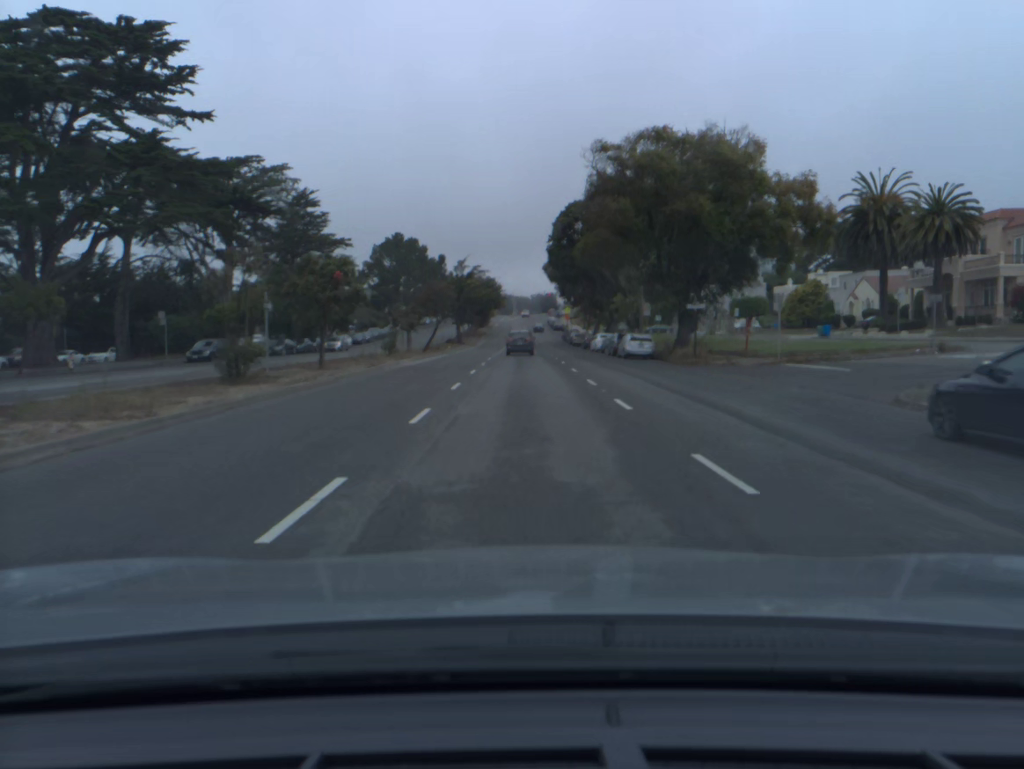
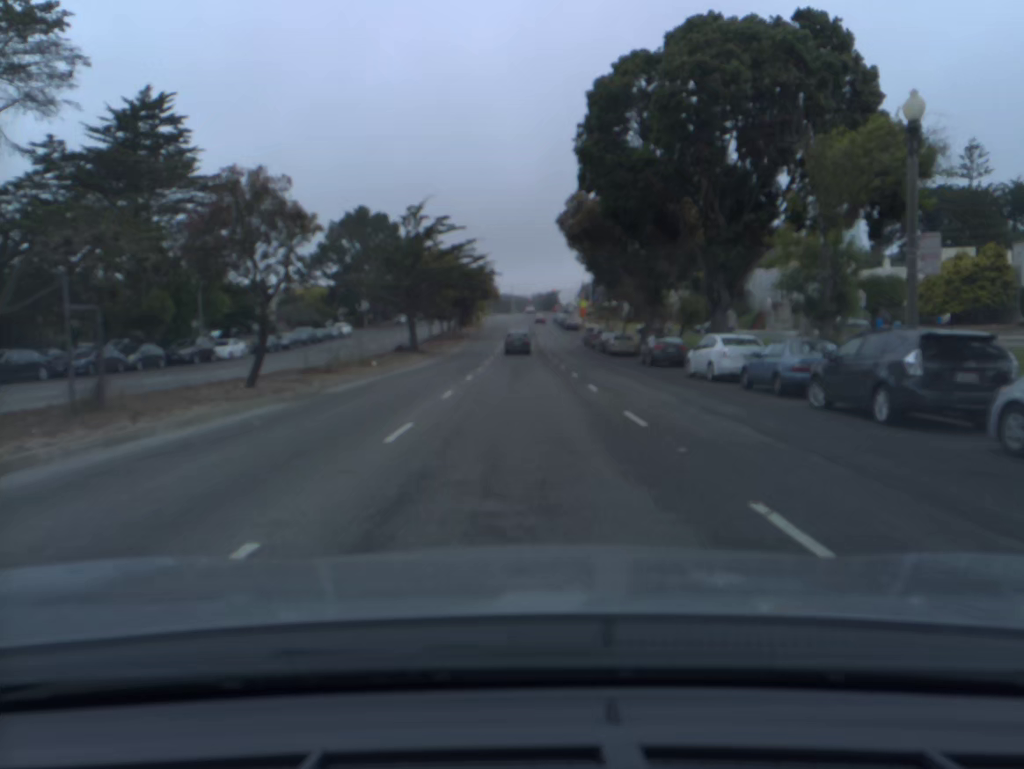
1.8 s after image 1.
(0.0, +38.0) m; 0°
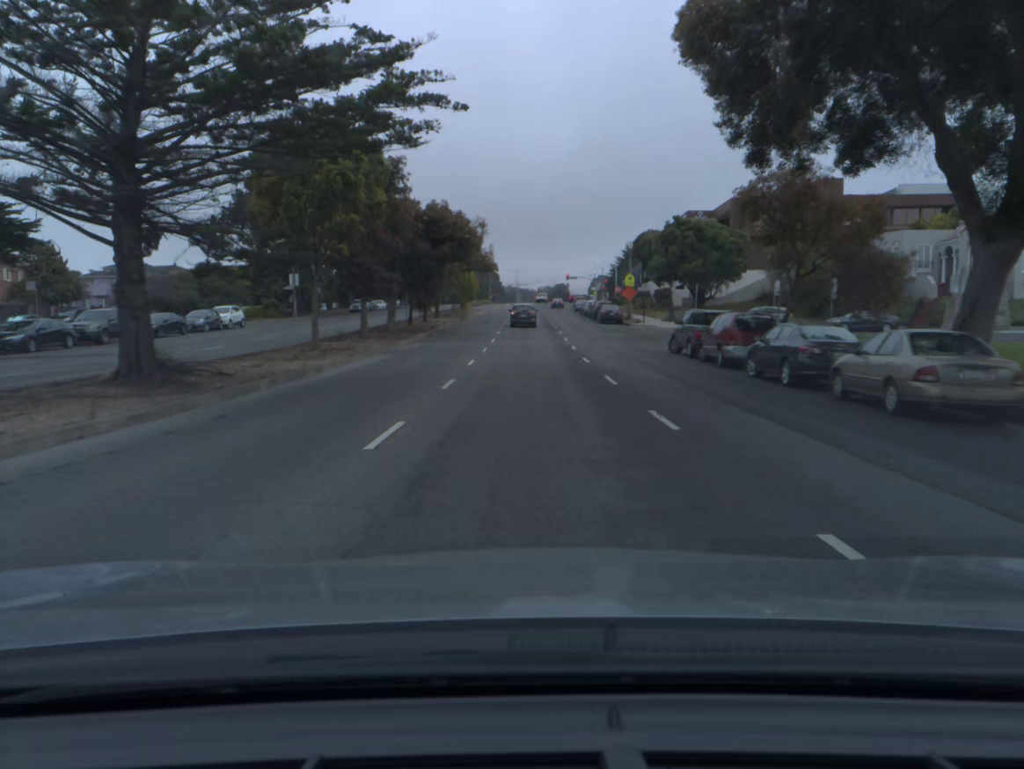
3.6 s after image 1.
(-0.1, +37.9) m; 0°
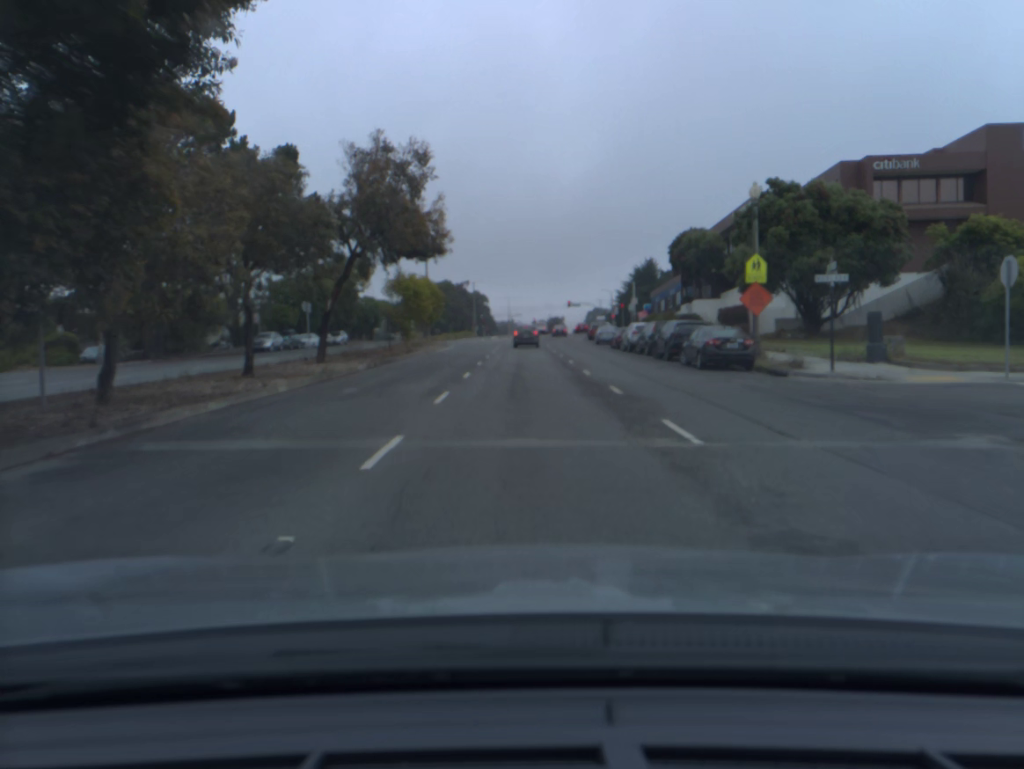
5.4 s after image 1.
(+0.1, +37.4) m; +1°
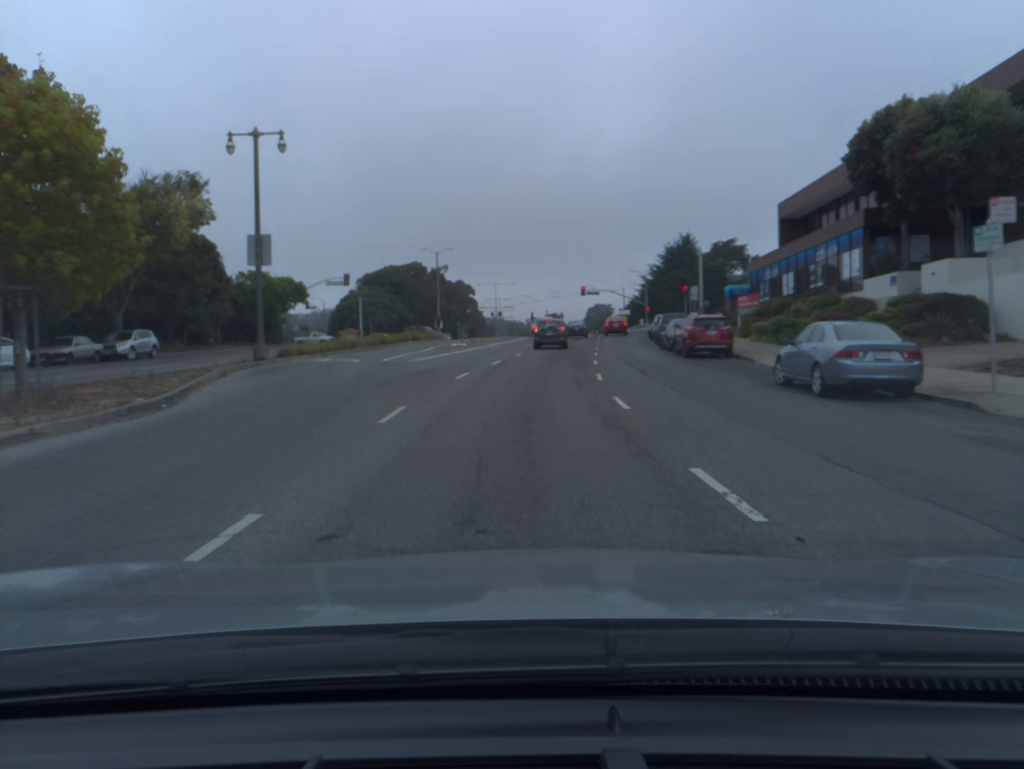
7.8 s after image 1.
(+0.1, +47.2) m; 0°
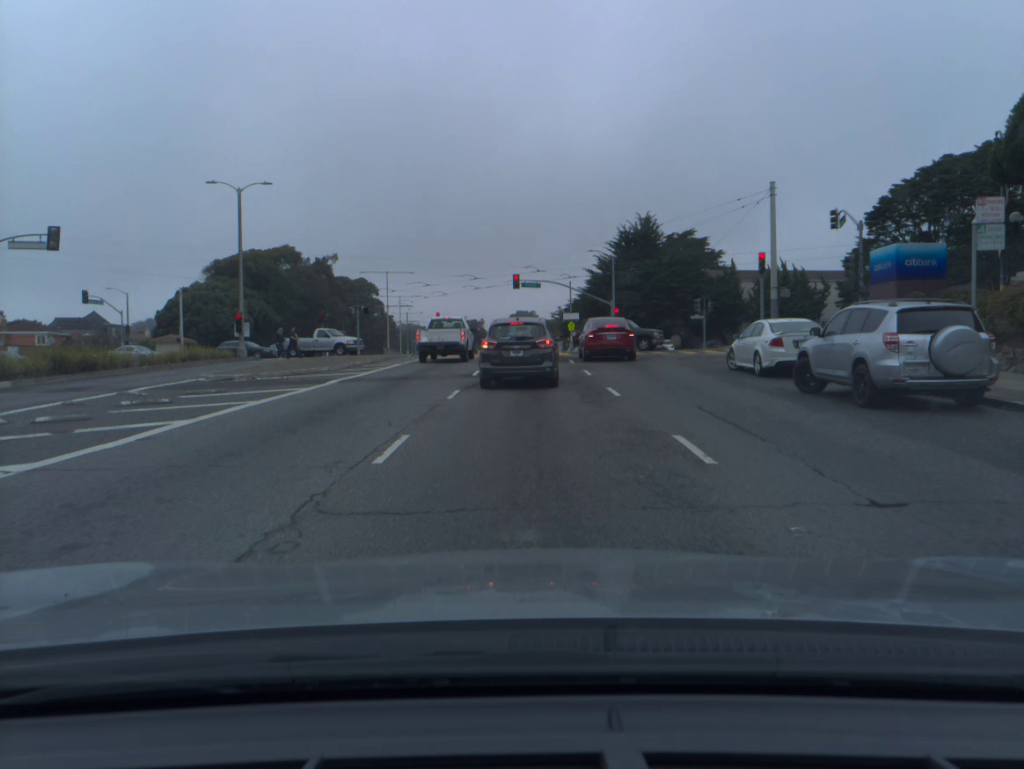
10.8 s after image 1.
(+1.8, +41.3) m; +6°
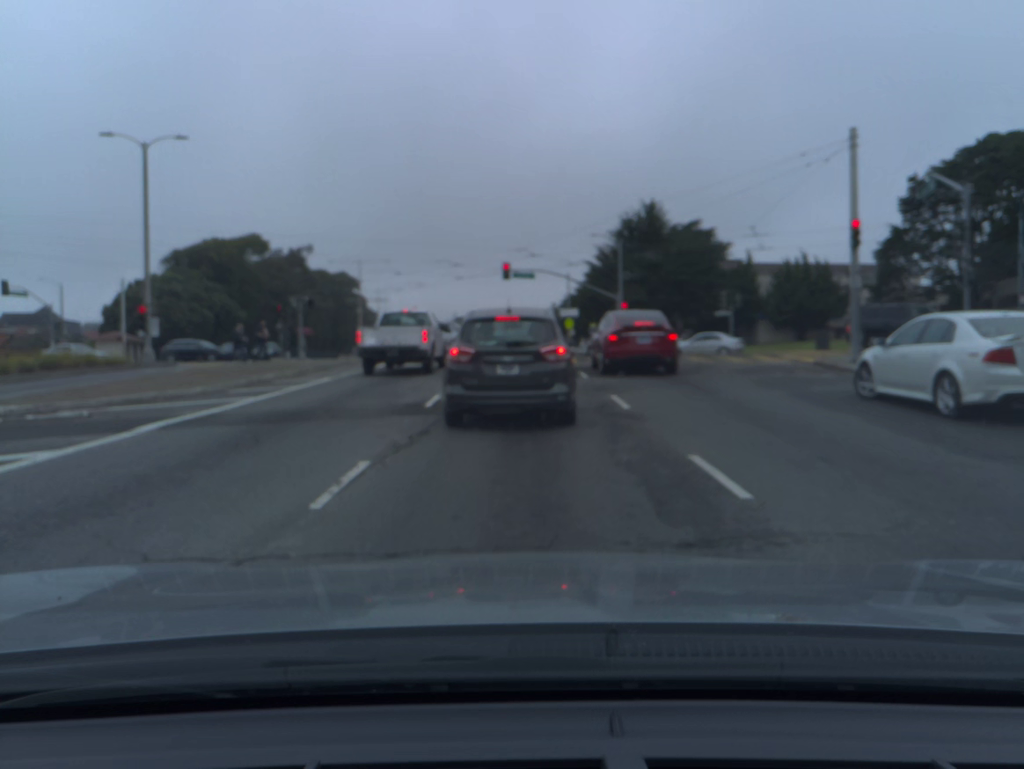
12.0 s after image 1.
(0.0, +9.4) m; 0°
